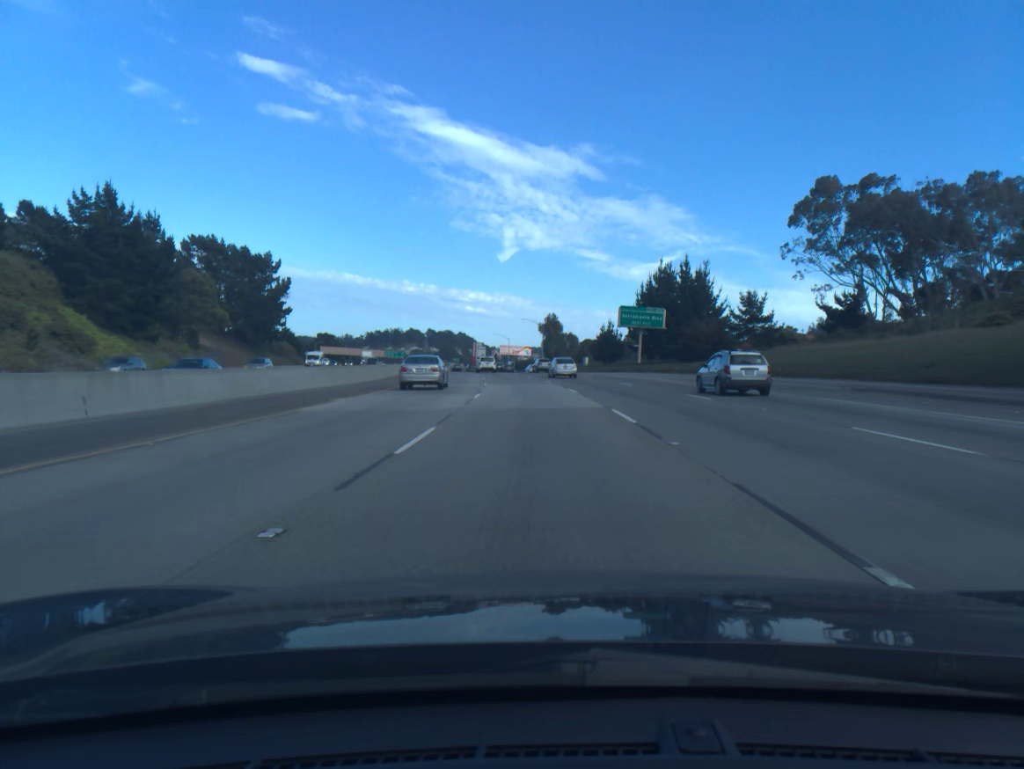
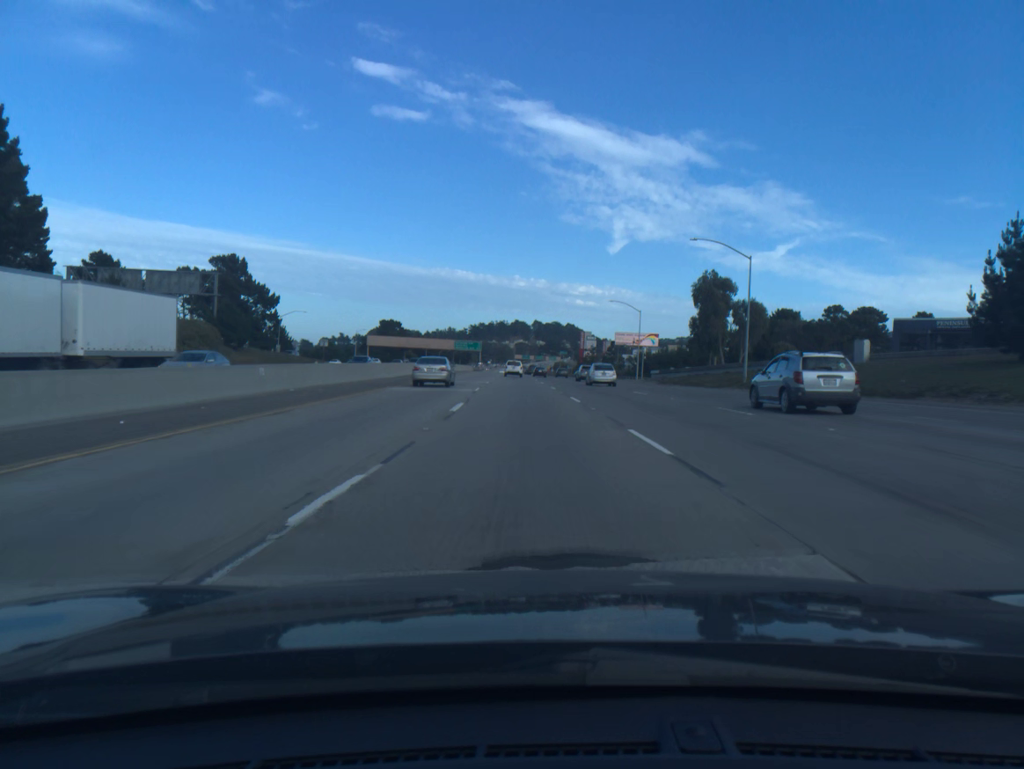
(-6.4, +91.9) m; -8°
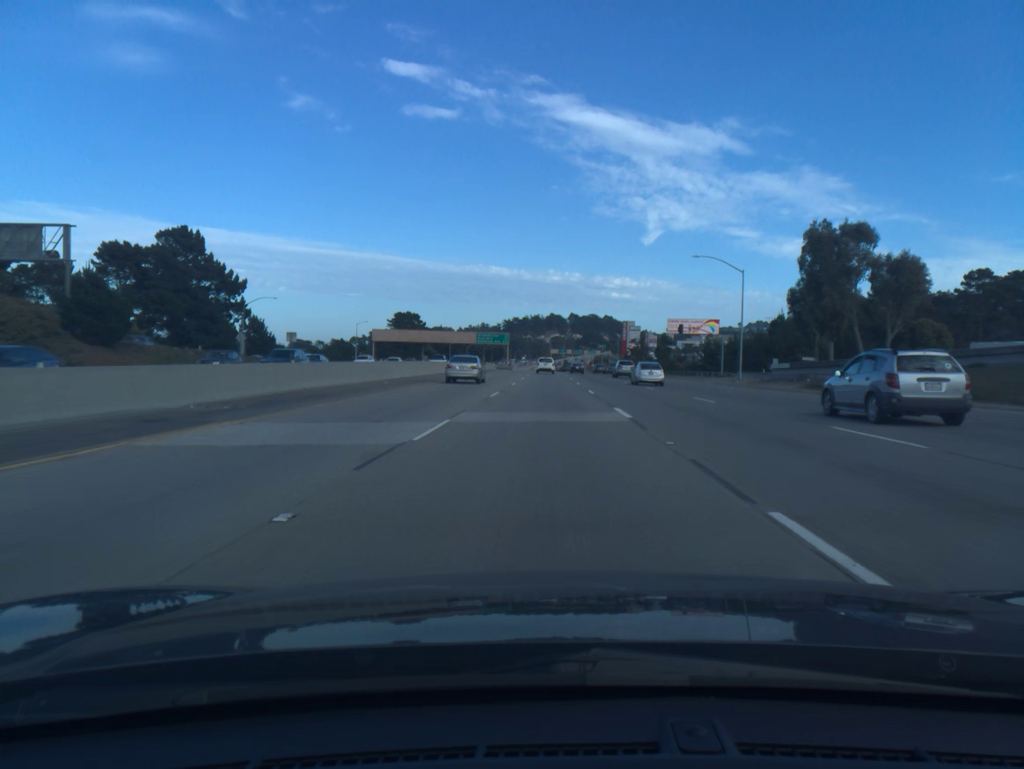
(-0.9, +37.0) m; -3°
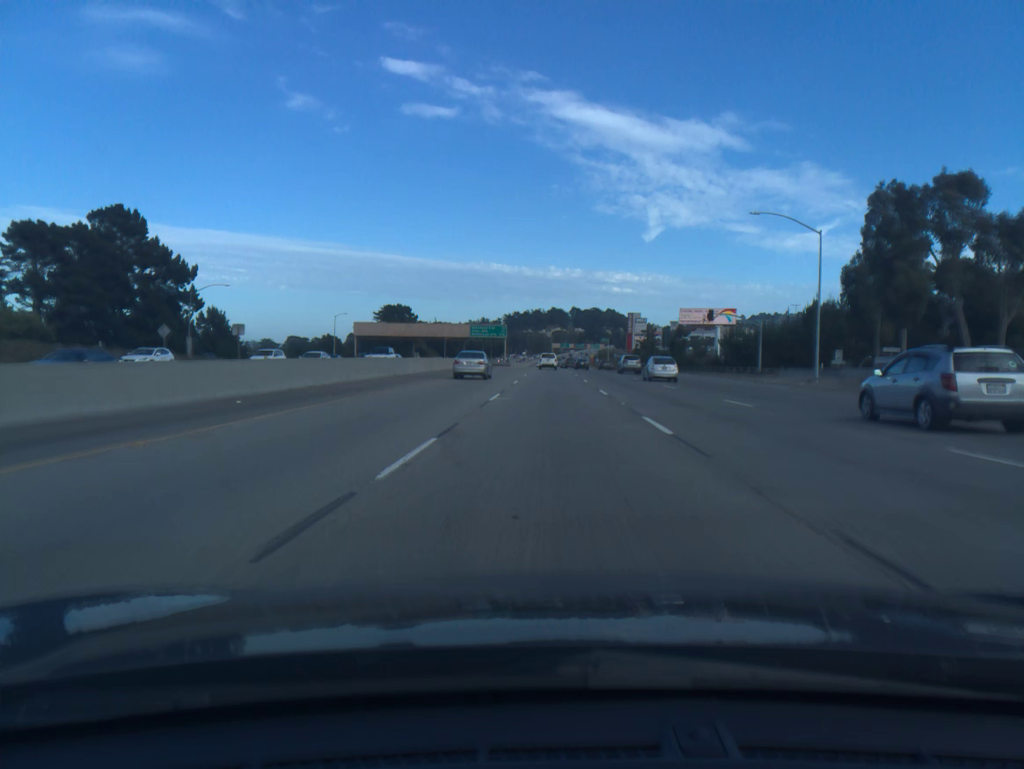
(-0.1, +18.5) m; 0°
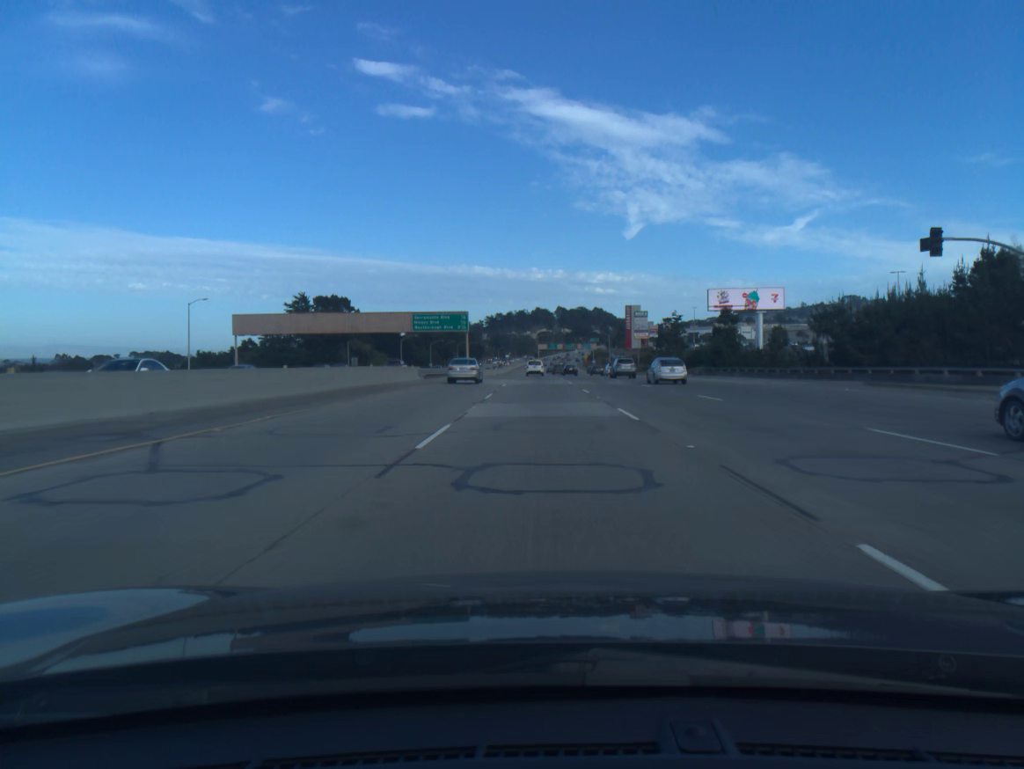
(+0.5, +55.5) m; +1°
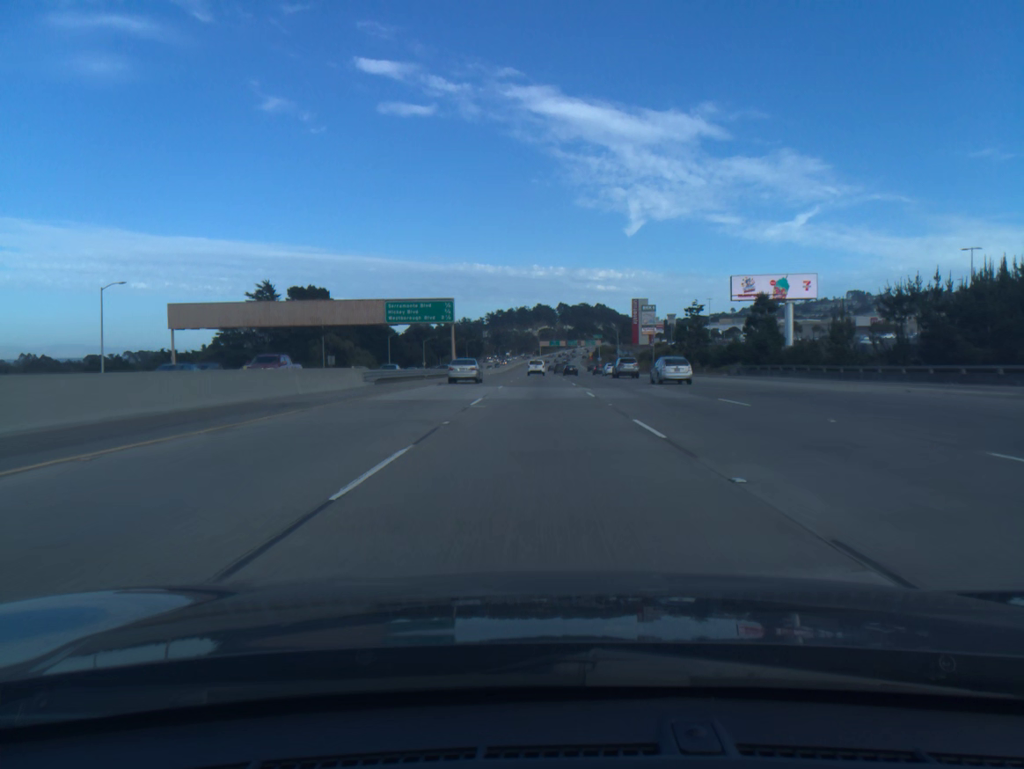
(0.0, +18.5) m; 0°
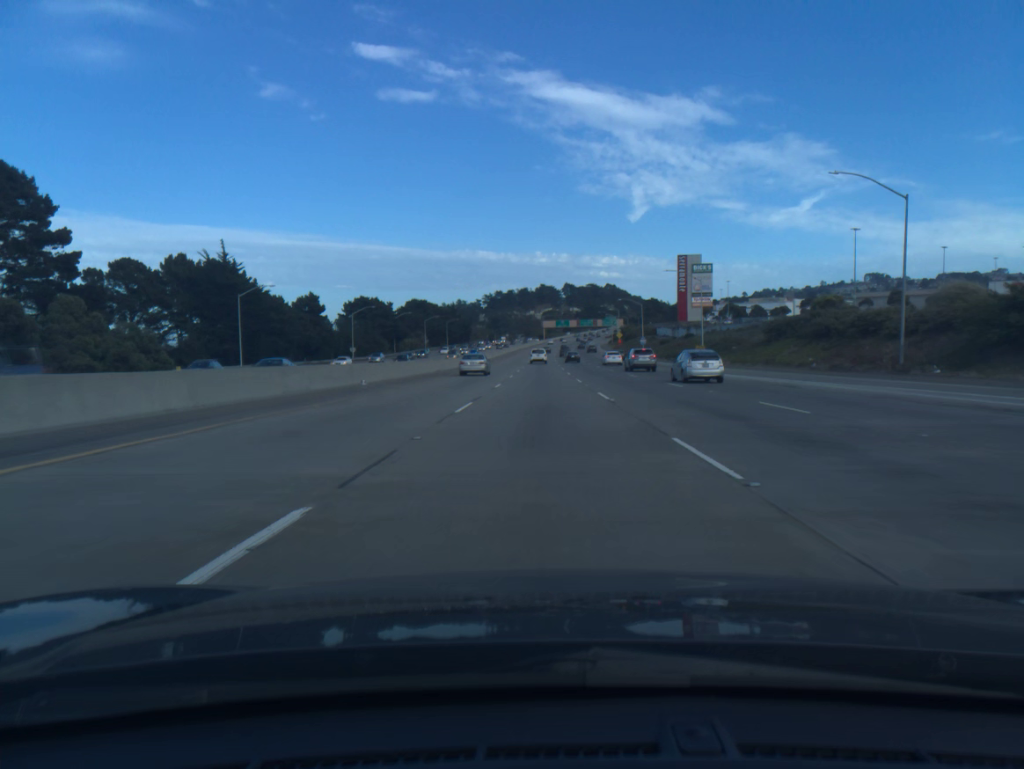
(-0.4, +92.2) m; 0°
